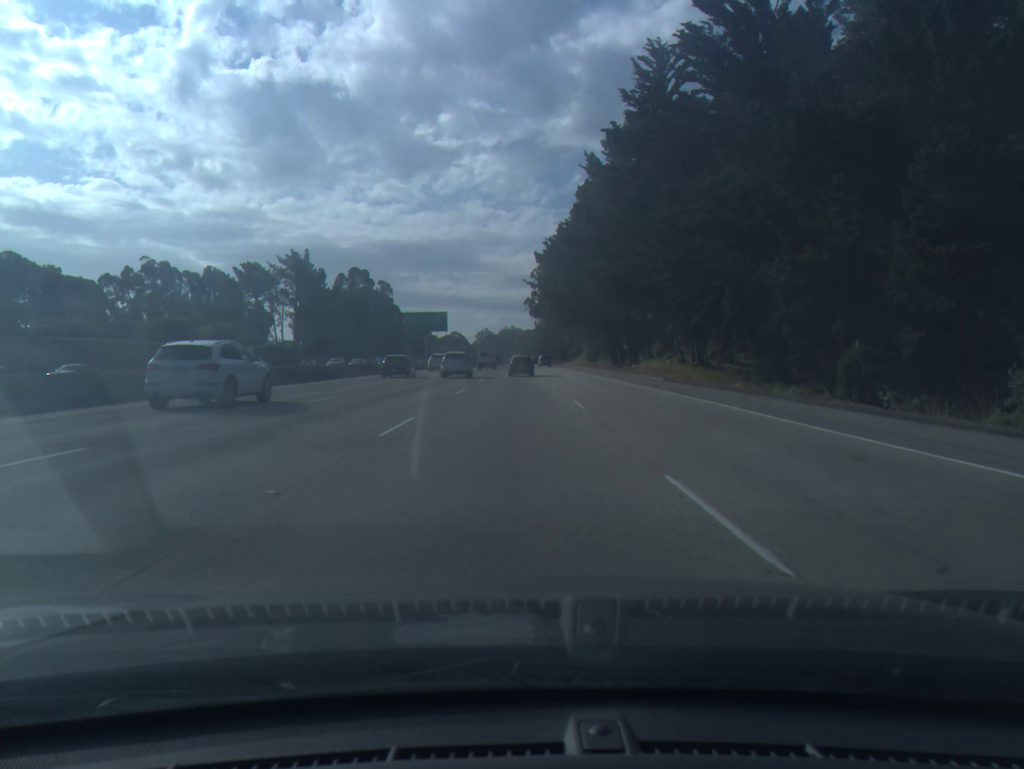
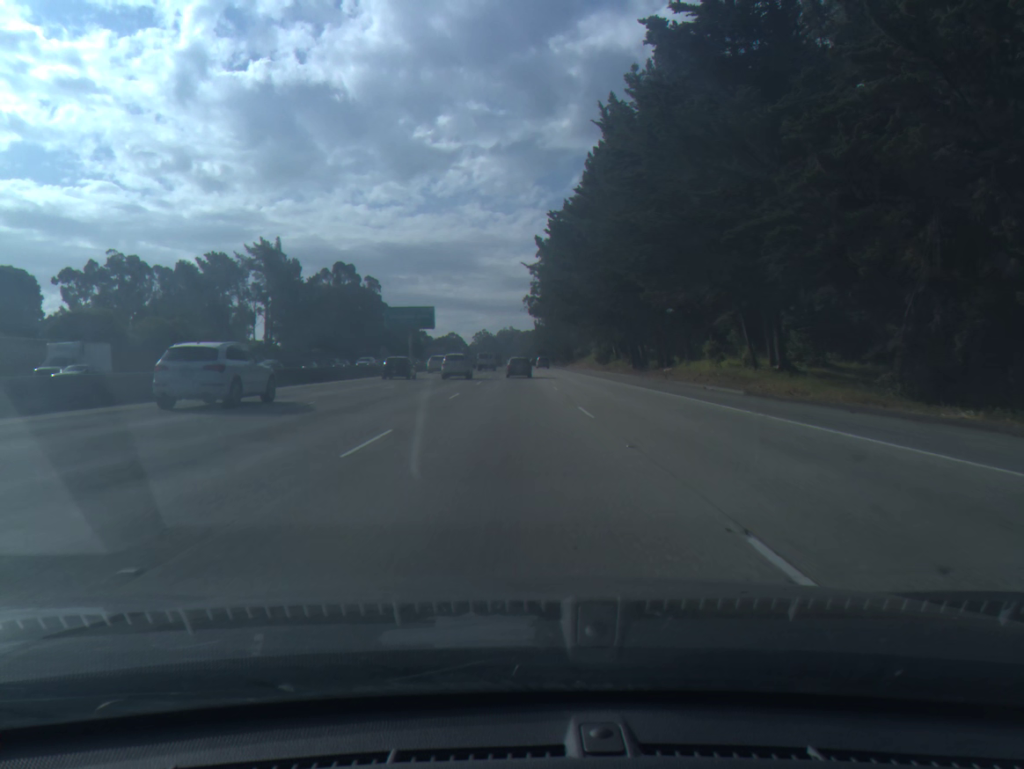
(0.0, +17.1) m; 0°
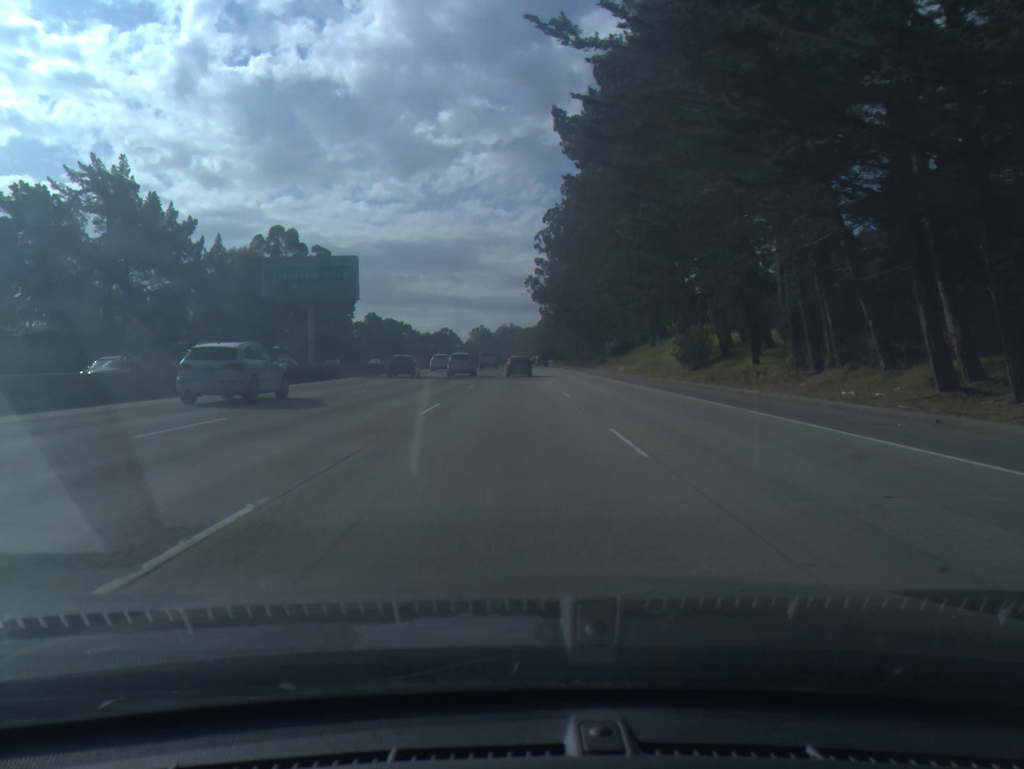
(0.0, +50.8) m; 0°
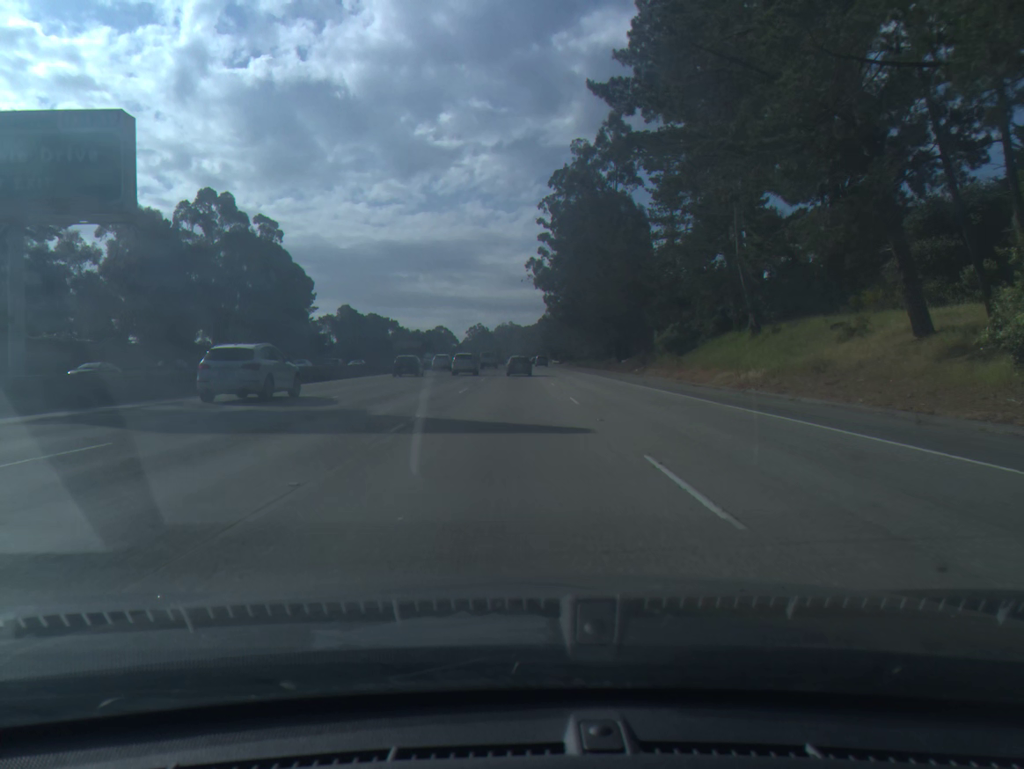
(0.0, +33.5) m; 0°
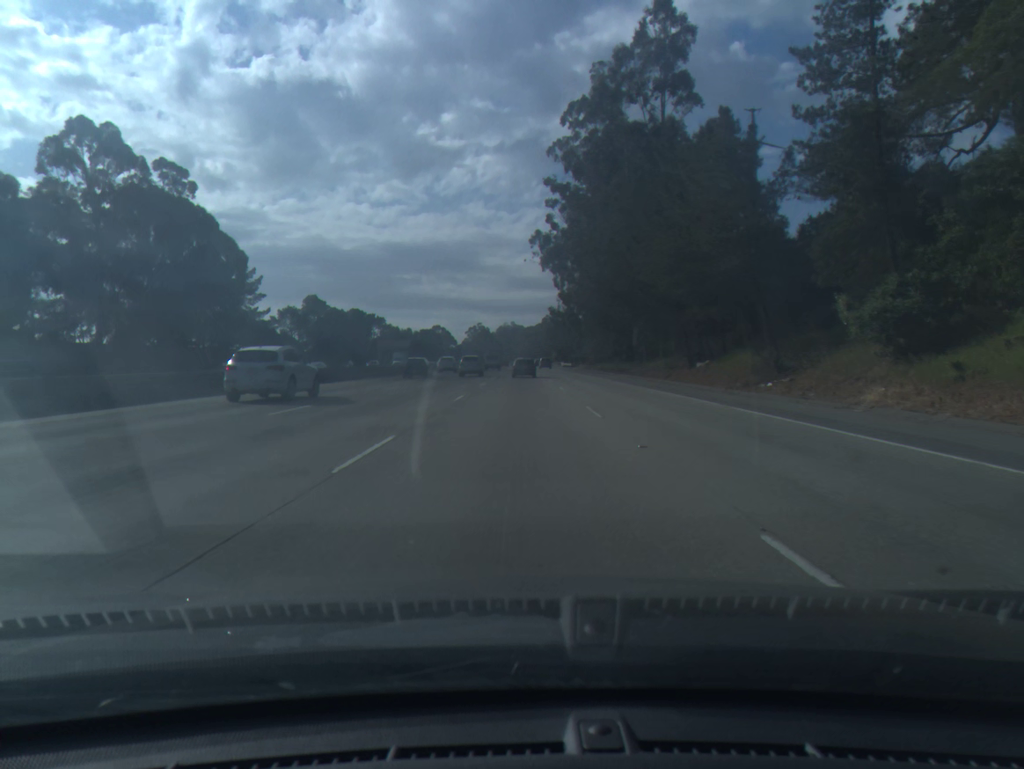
(-0.1, +33.4) m; 0°
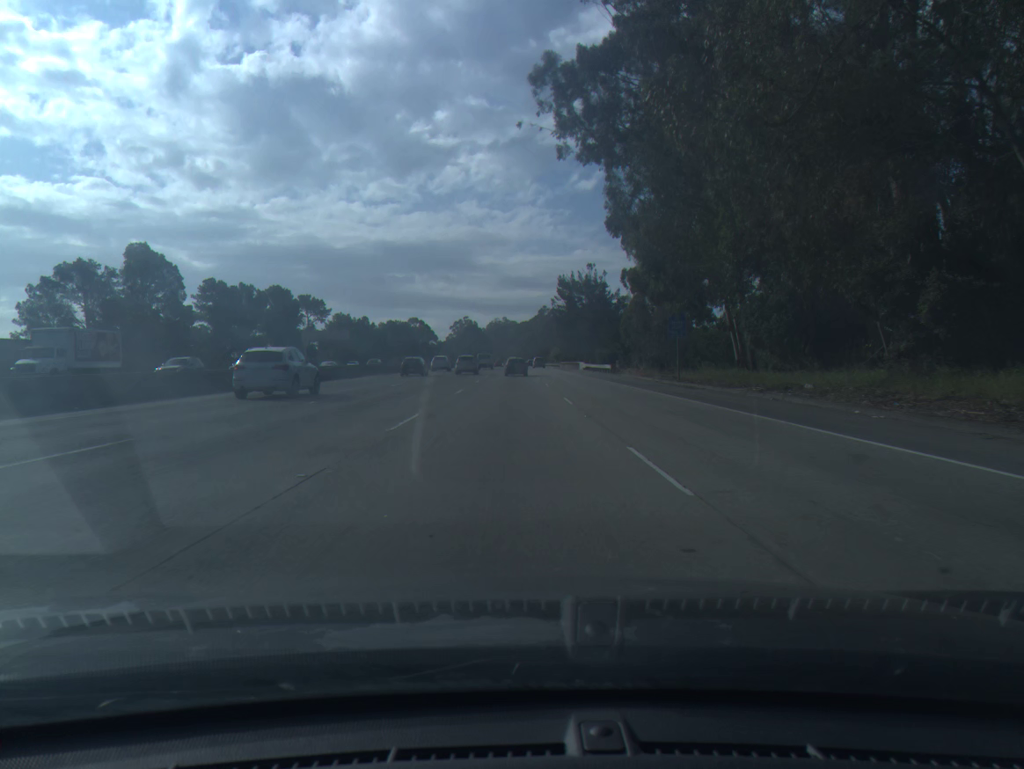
(+0.3, +68.0) m; 0°
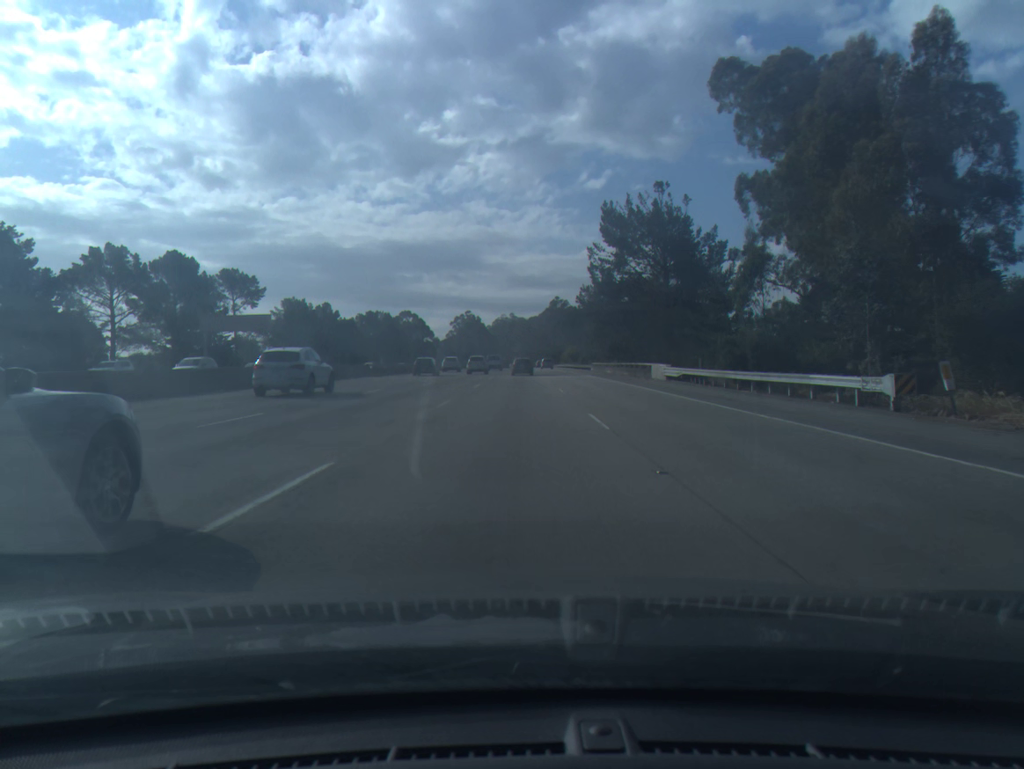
(-0.2, +51.8) m; -1°
